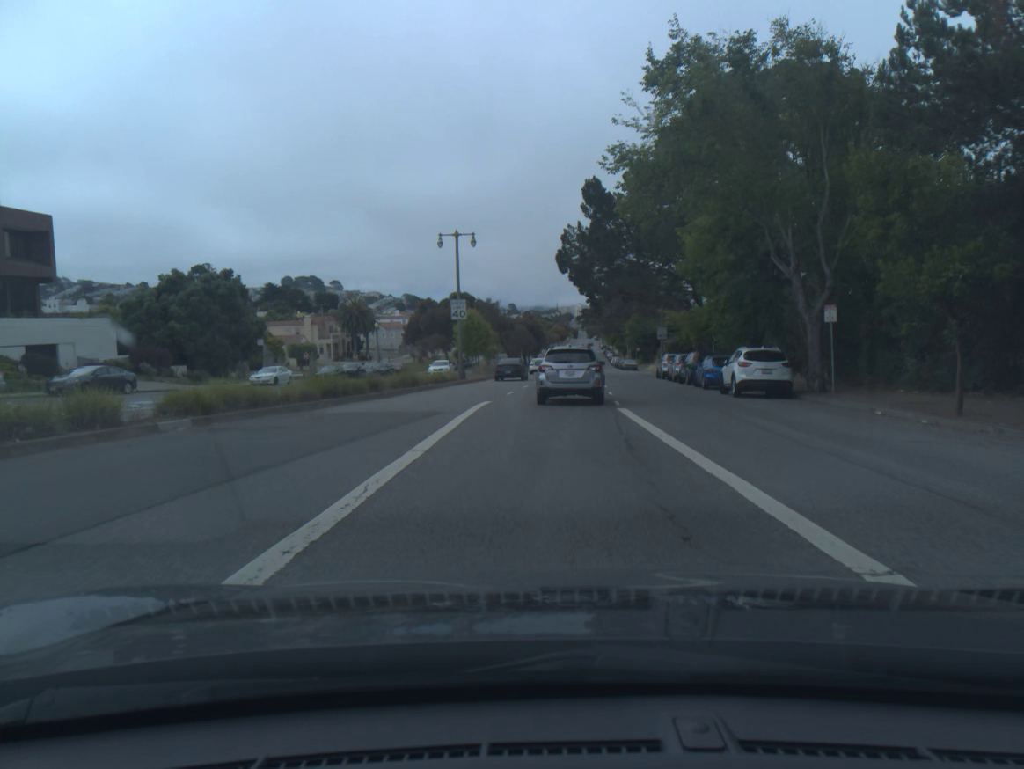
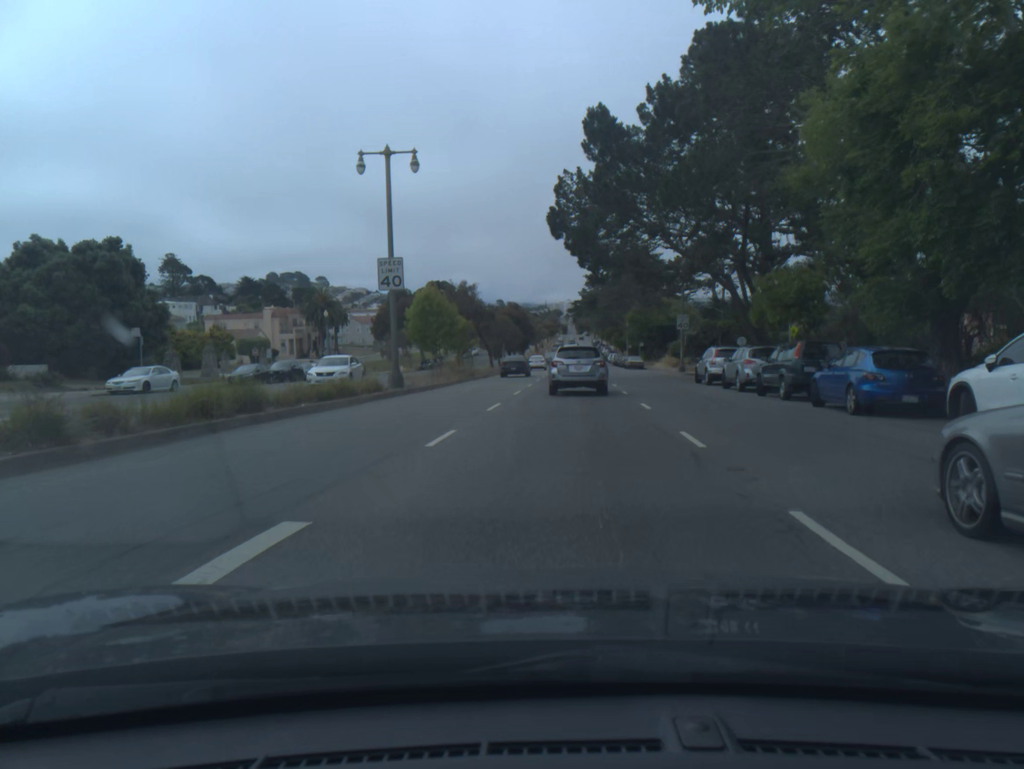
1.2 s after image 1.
(+0.1, +17.0) m; +1°
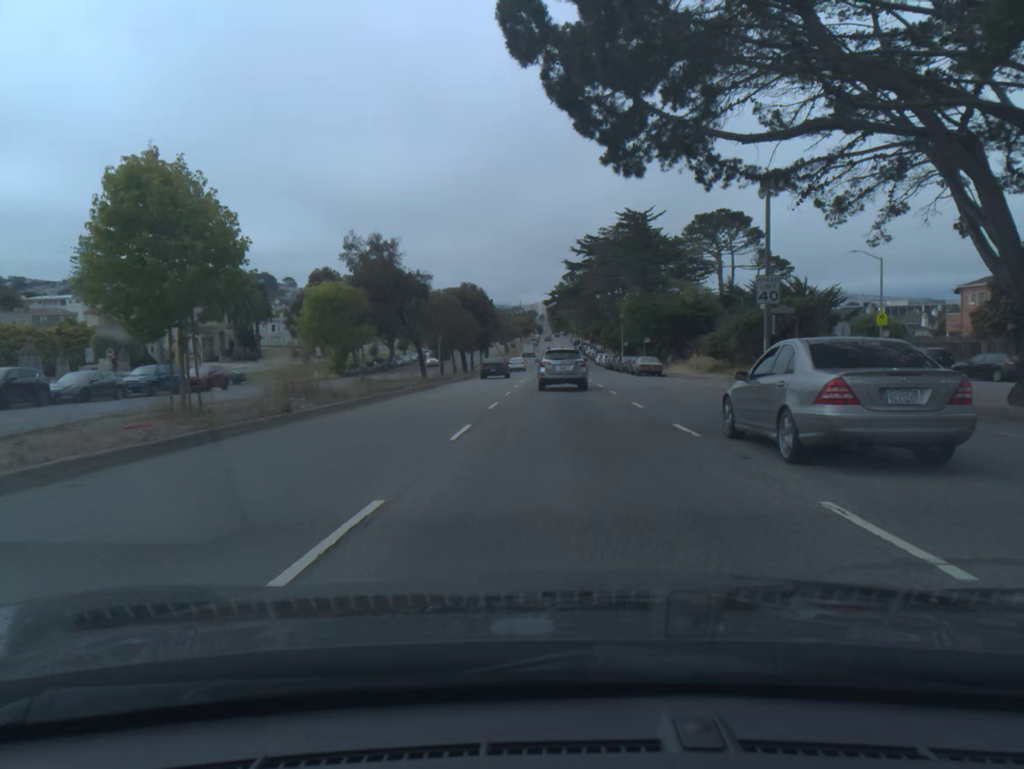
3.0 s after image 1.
(+0.5, +28.5) m; +2°
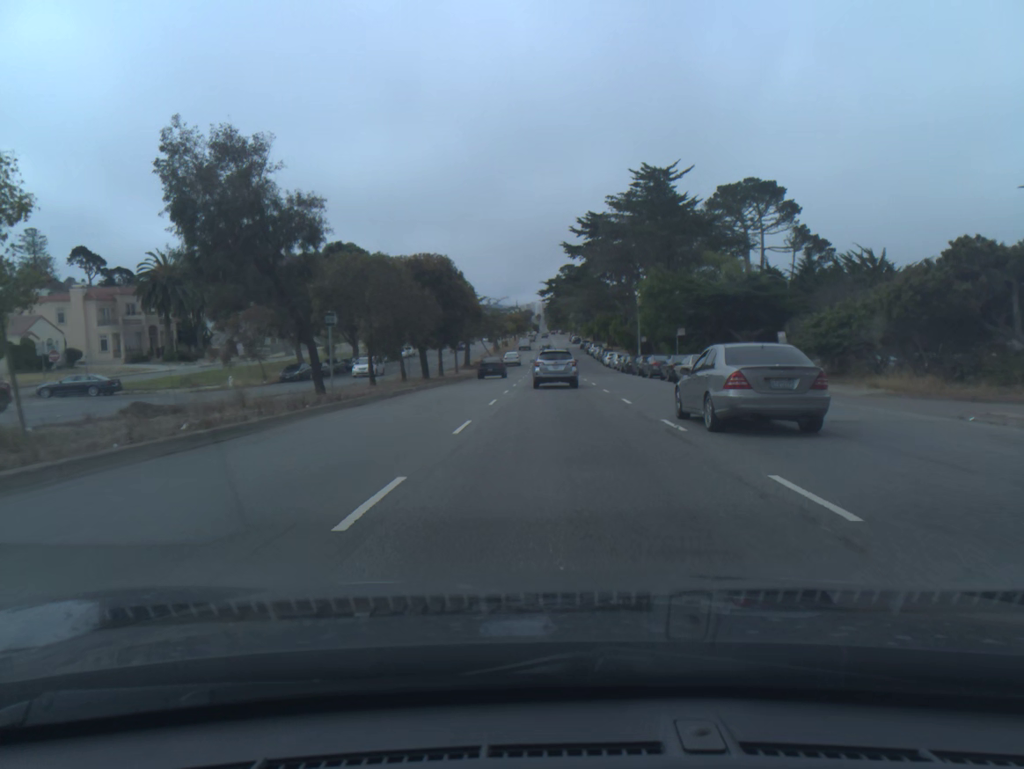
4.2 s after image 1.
(+0.1, +20.5) m; 0°
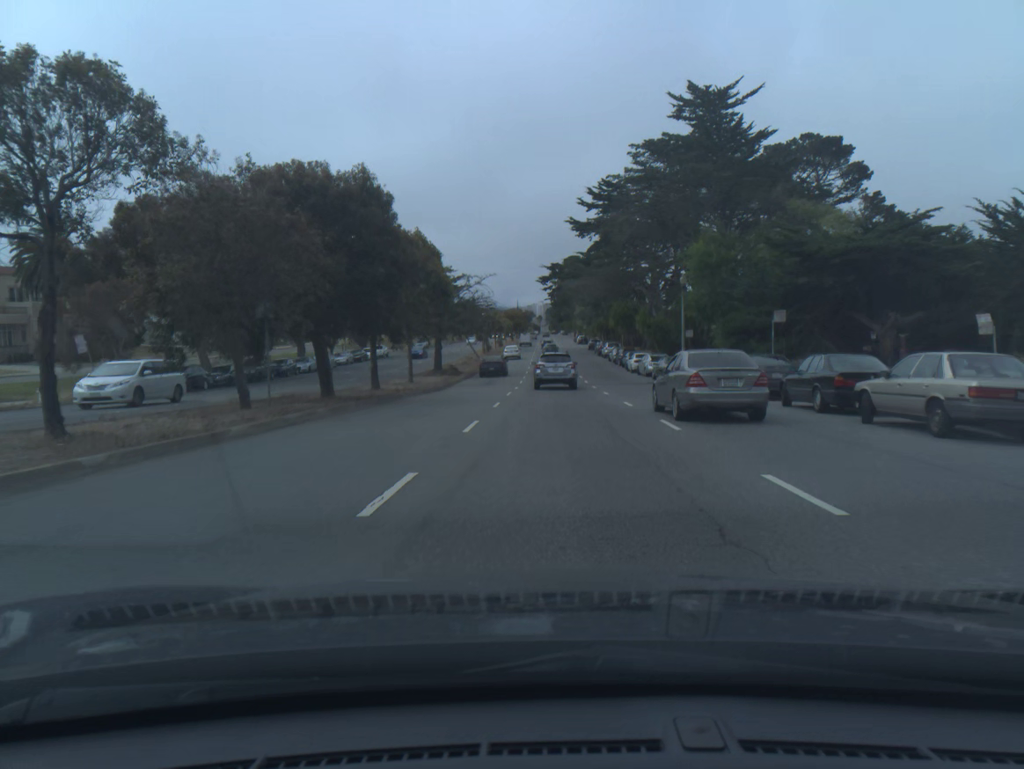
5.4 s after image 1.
(0.0, +21.7) m; 0°
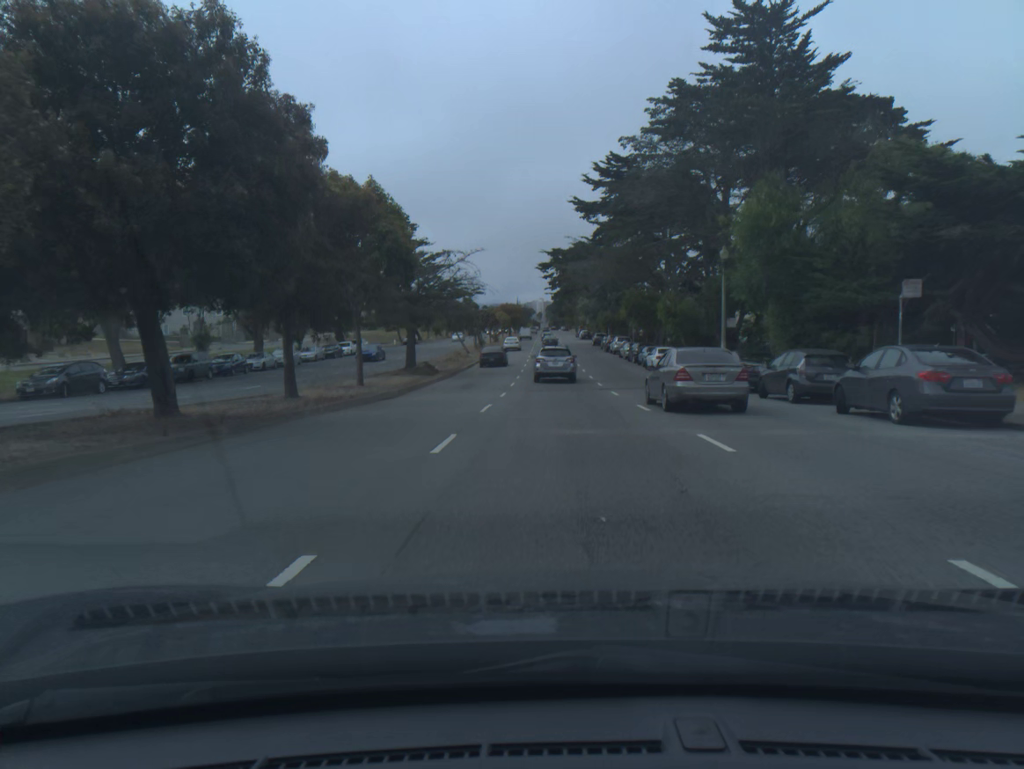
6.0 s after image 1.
(0.0, +11.2) m; 0°
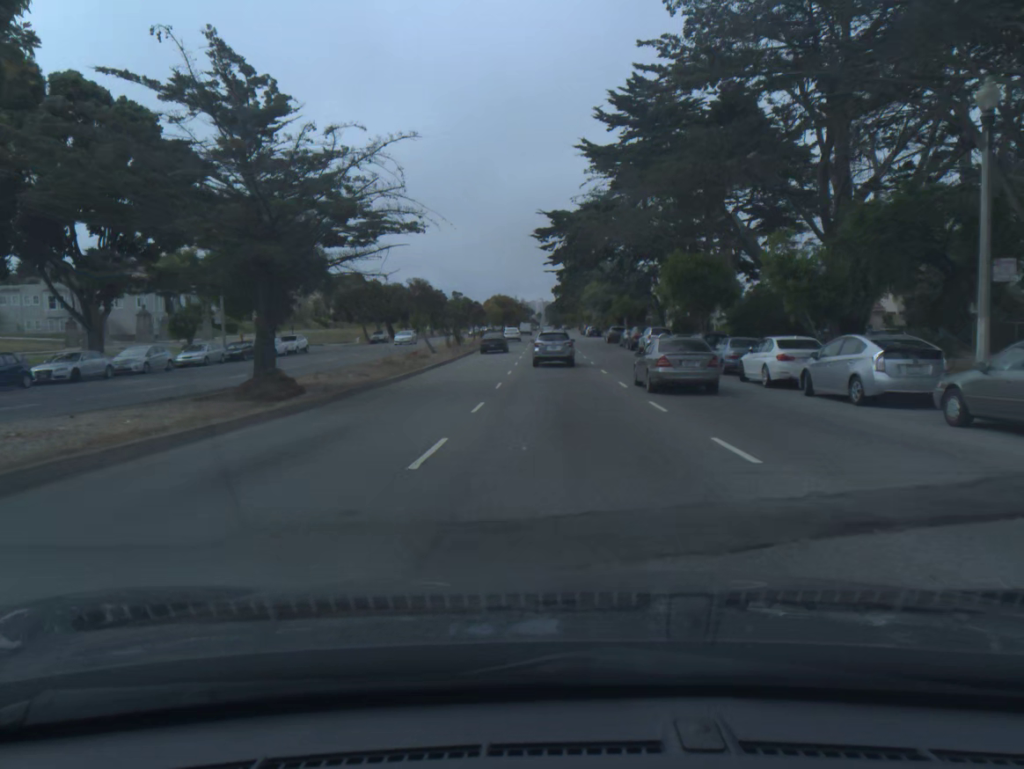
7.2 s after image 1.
(0.0, +23.0) m; 0°
